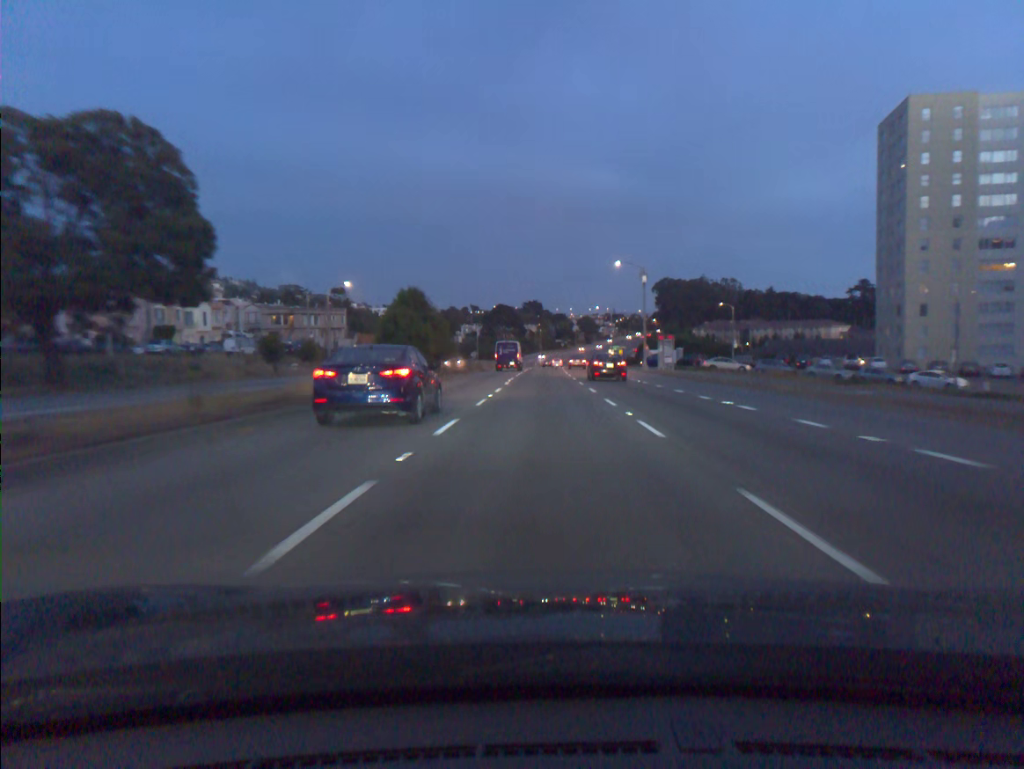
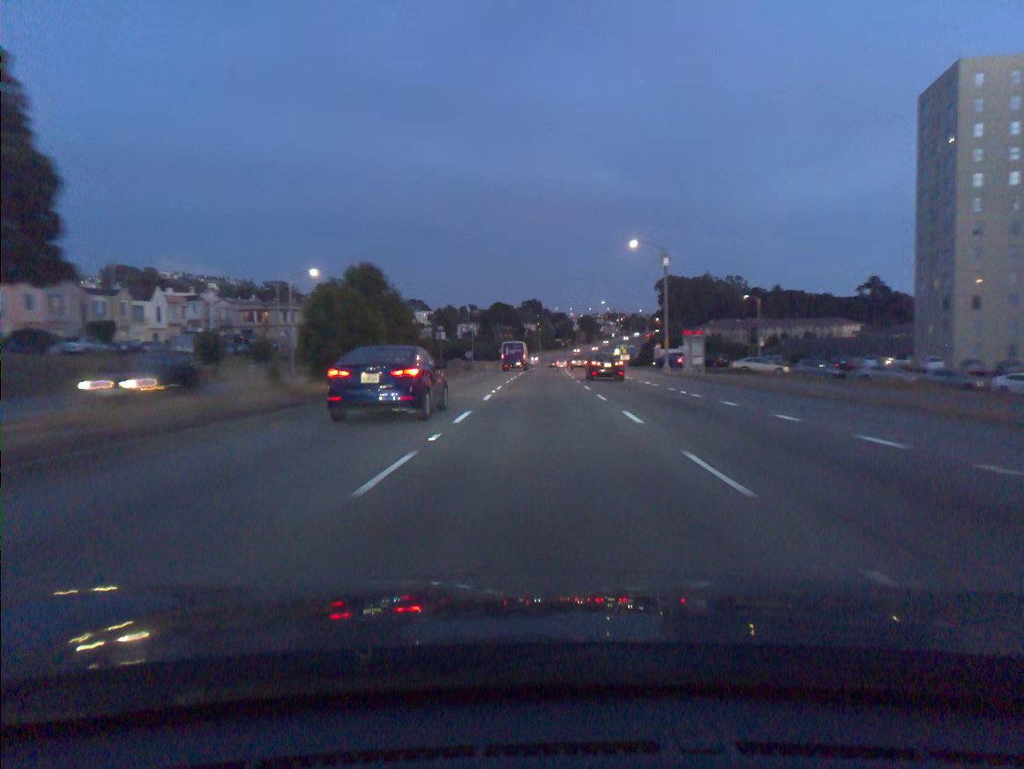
(0.0, +12.4) m; 0°
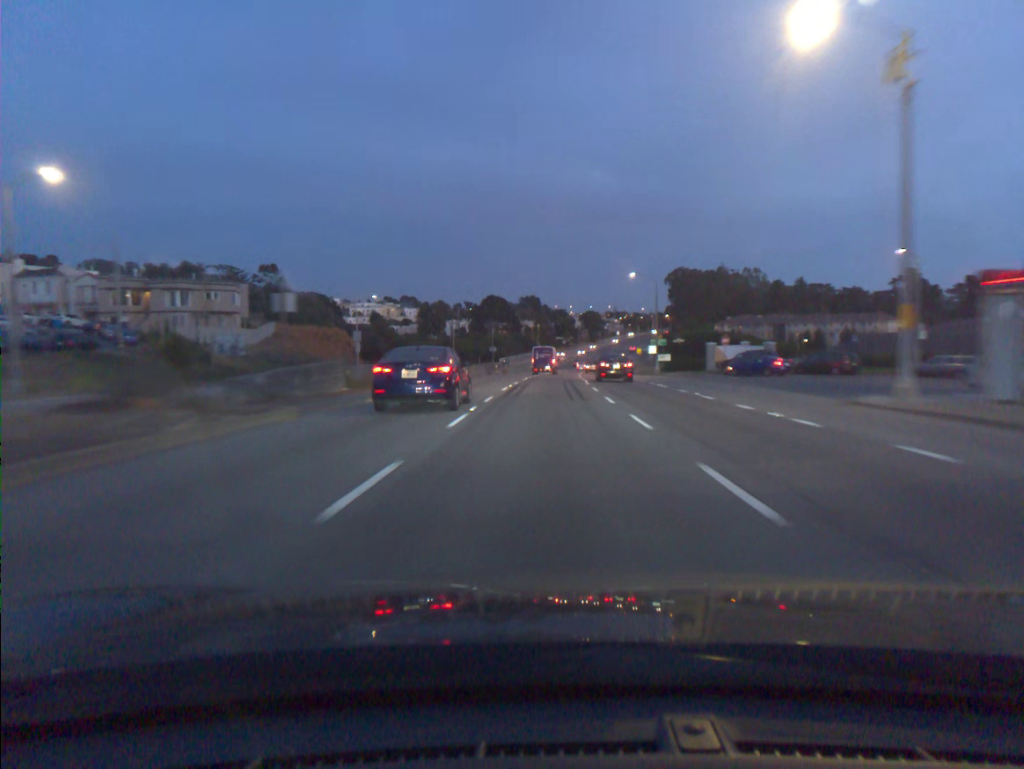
(0.0, +38.1) m; 0°
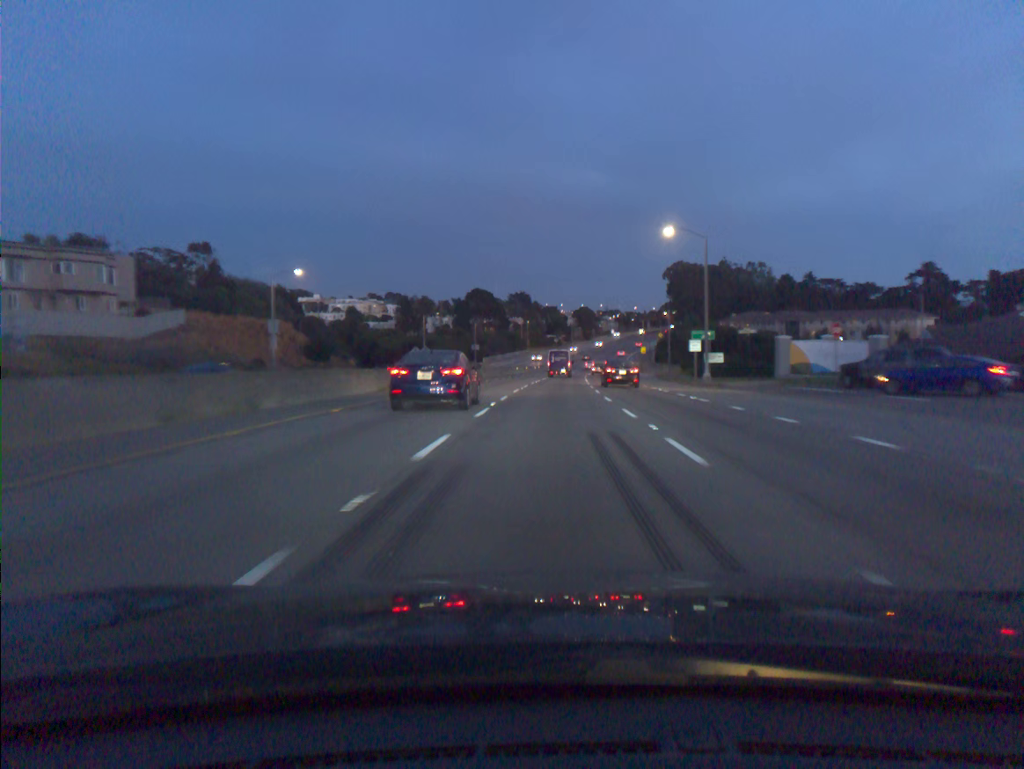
(+0.1, +26.2) m; +1°
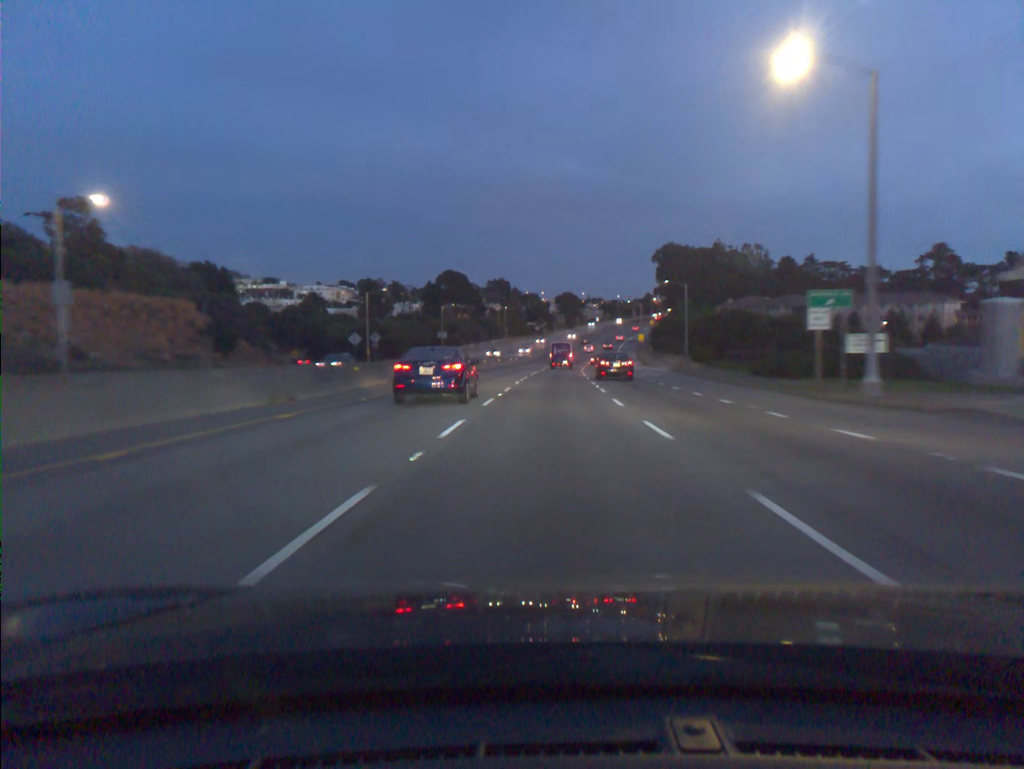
(+0.3, +26.9) m; +1°
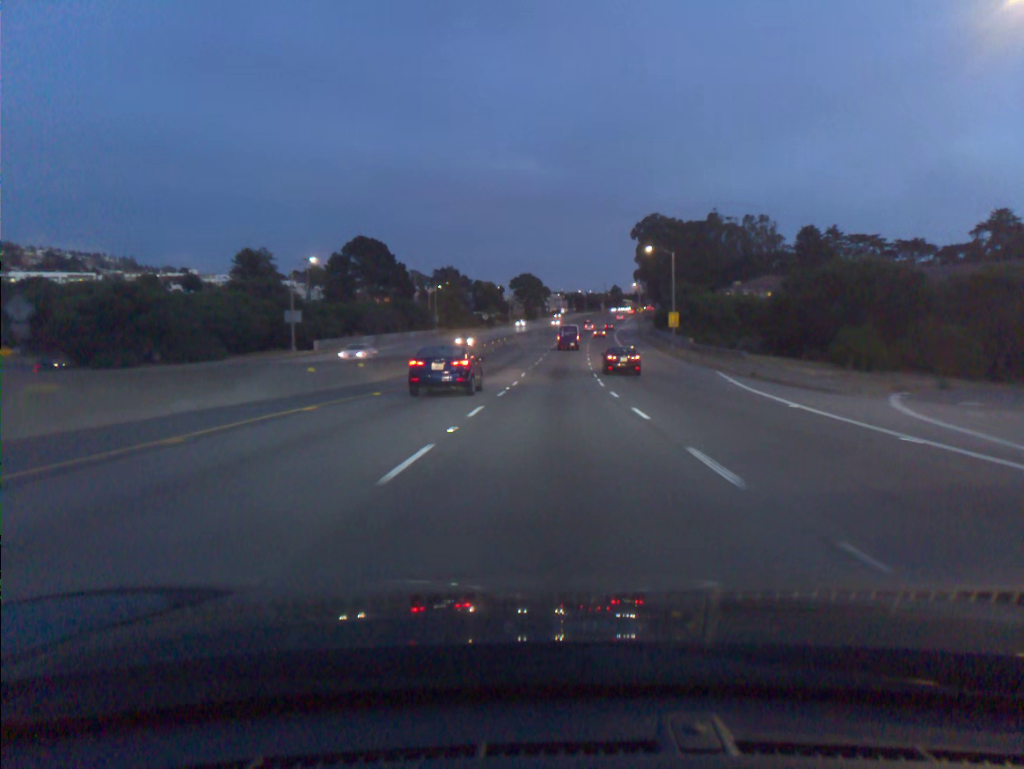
(+1.7, +70.8) m; +3°
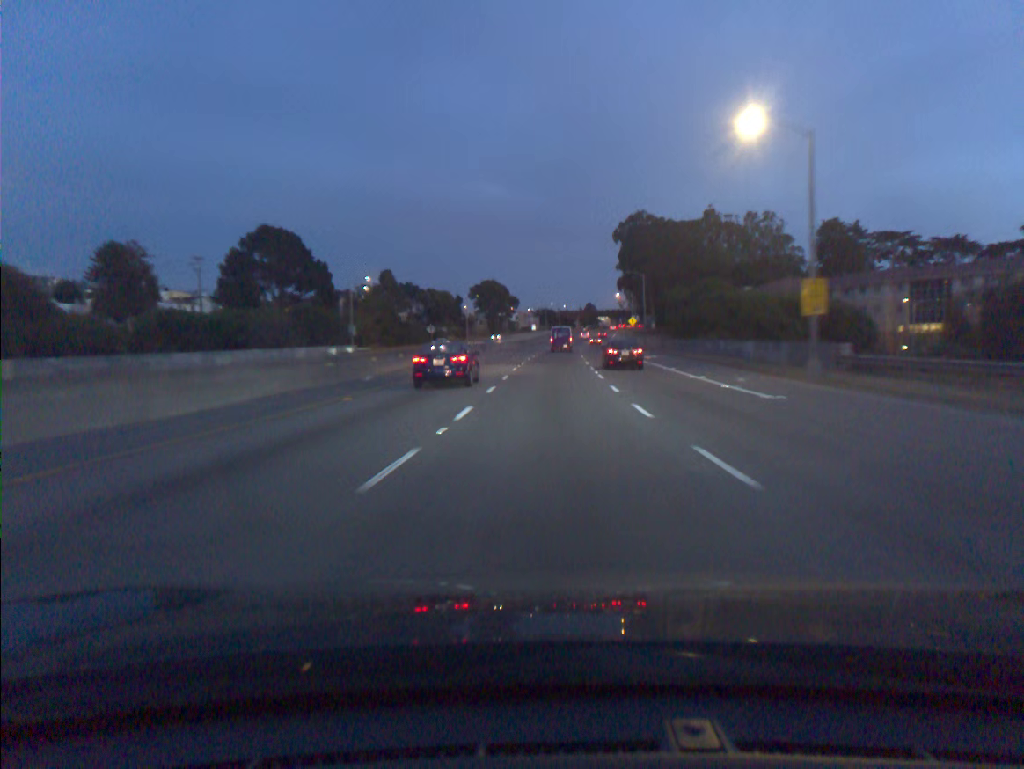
(+0.9, +44.4) m; +2°
